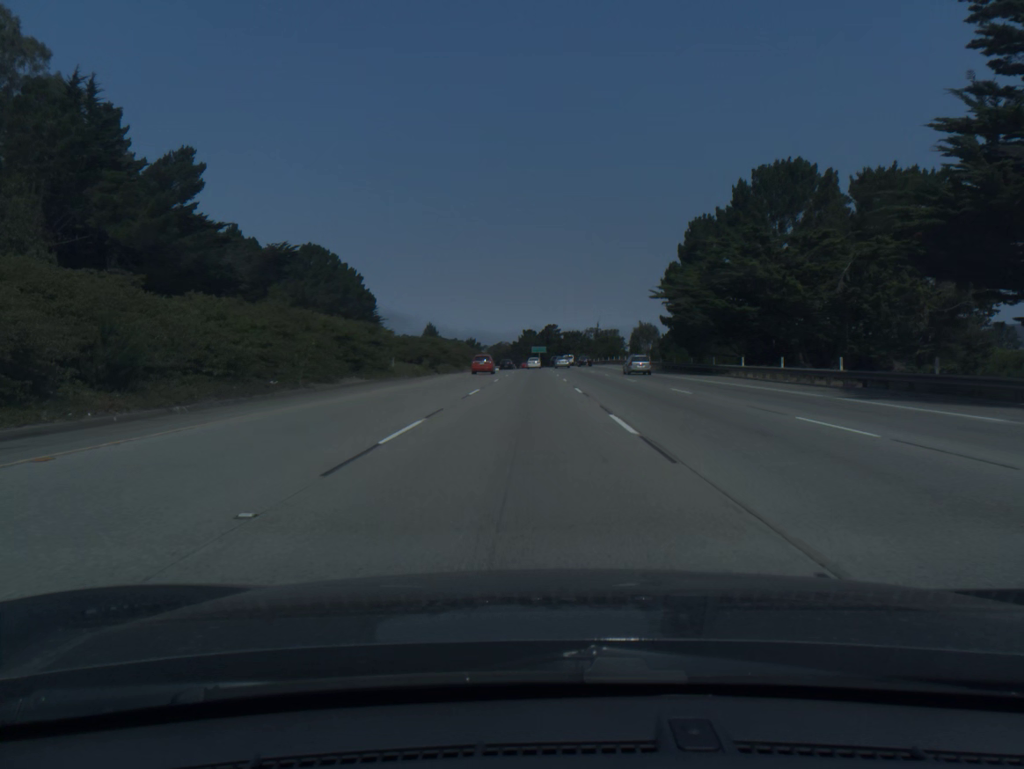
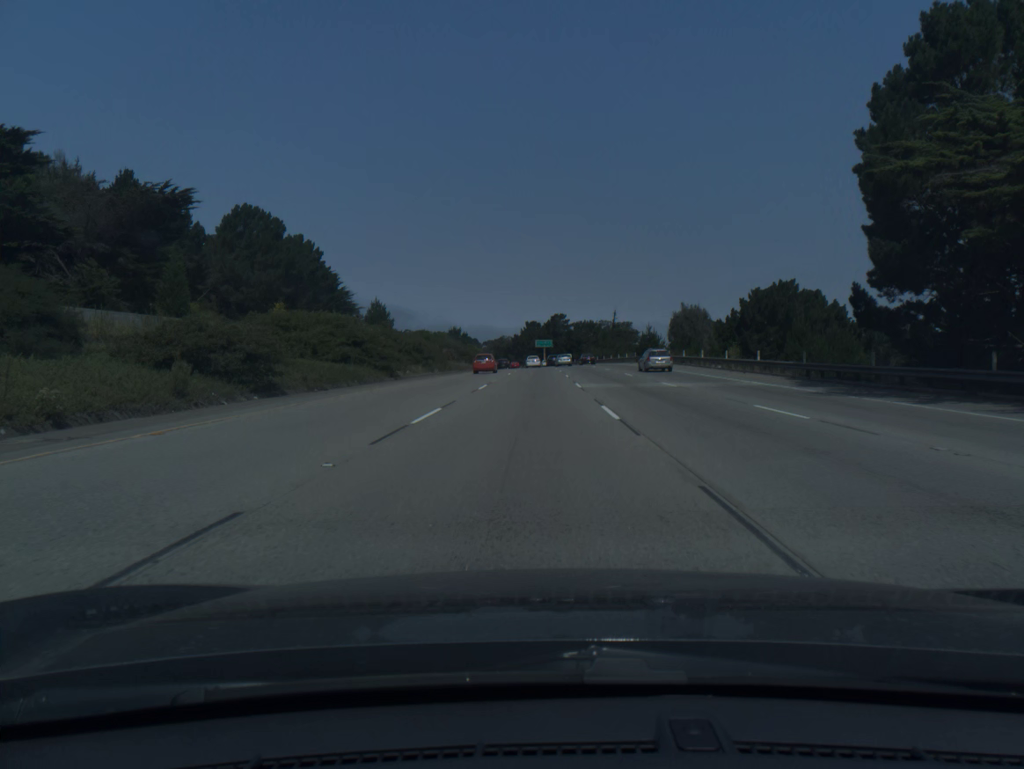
(-0.1, +41.0) m; 0°
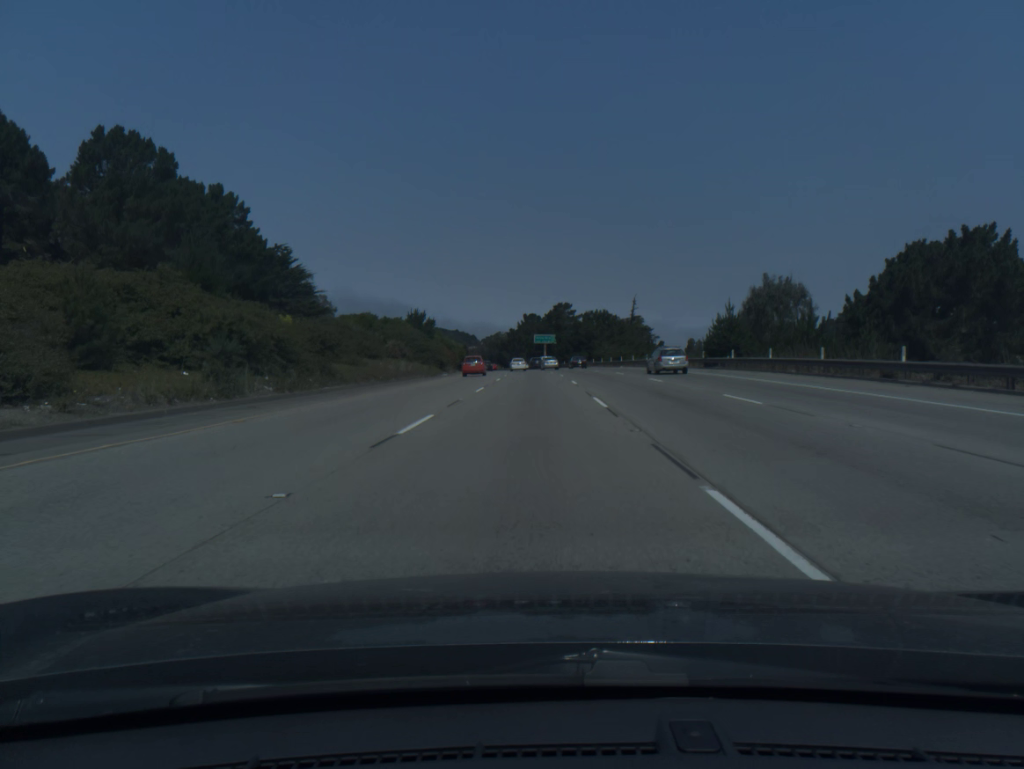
(0.0, +40.5) m; 0°
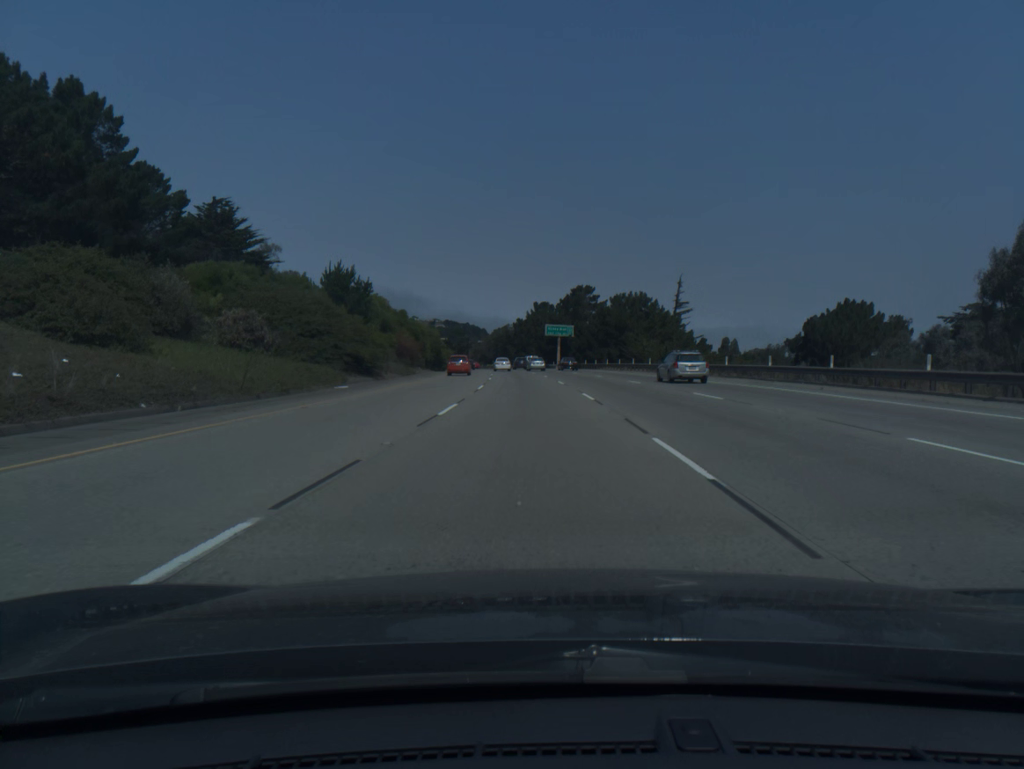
(-0.2, +39.9) m; -1°
